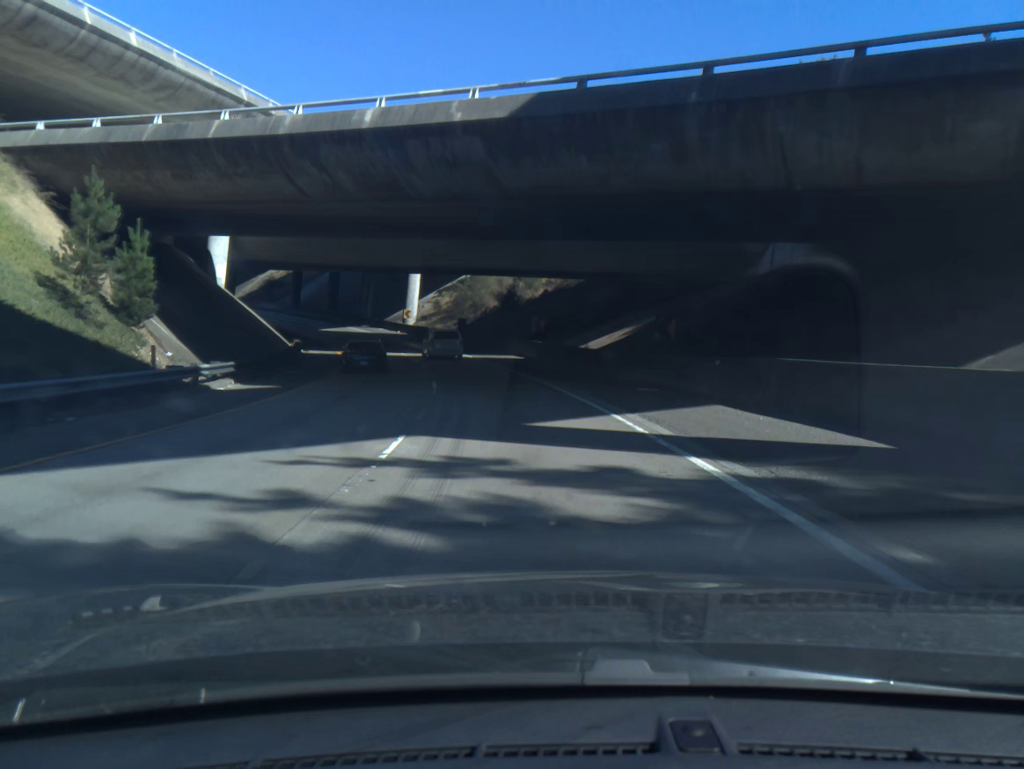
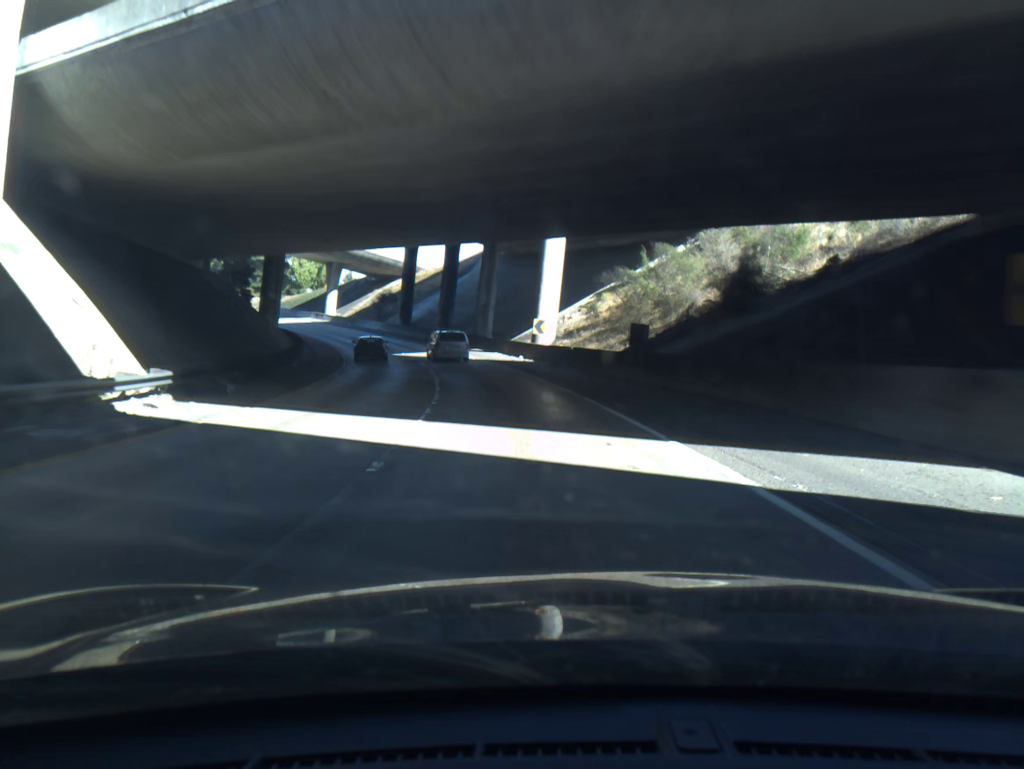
(-4.0, +38.9) m; -12°
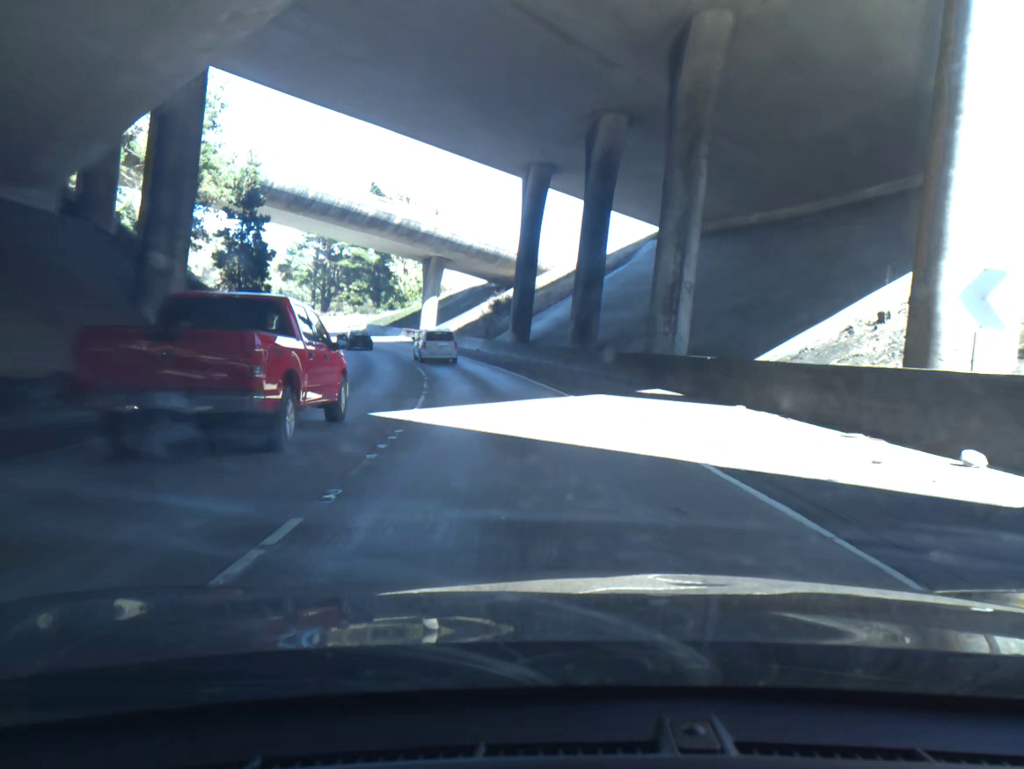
(-3.7, +37.8) m; -11°
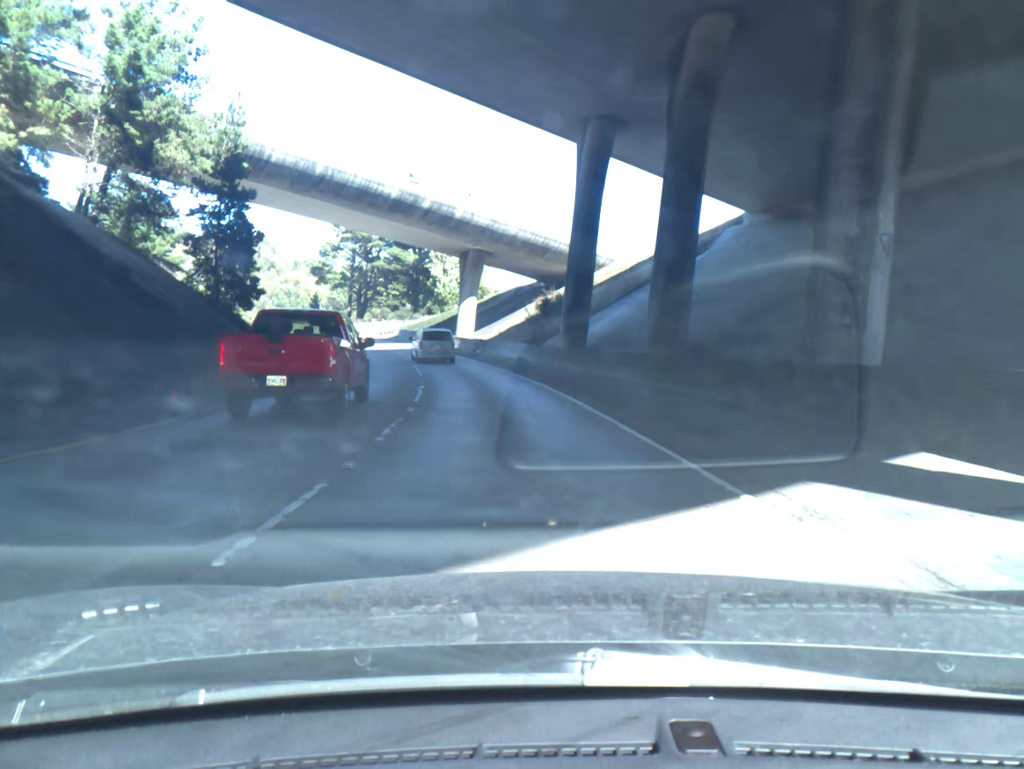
(-0.4, +12.4) m; -4°
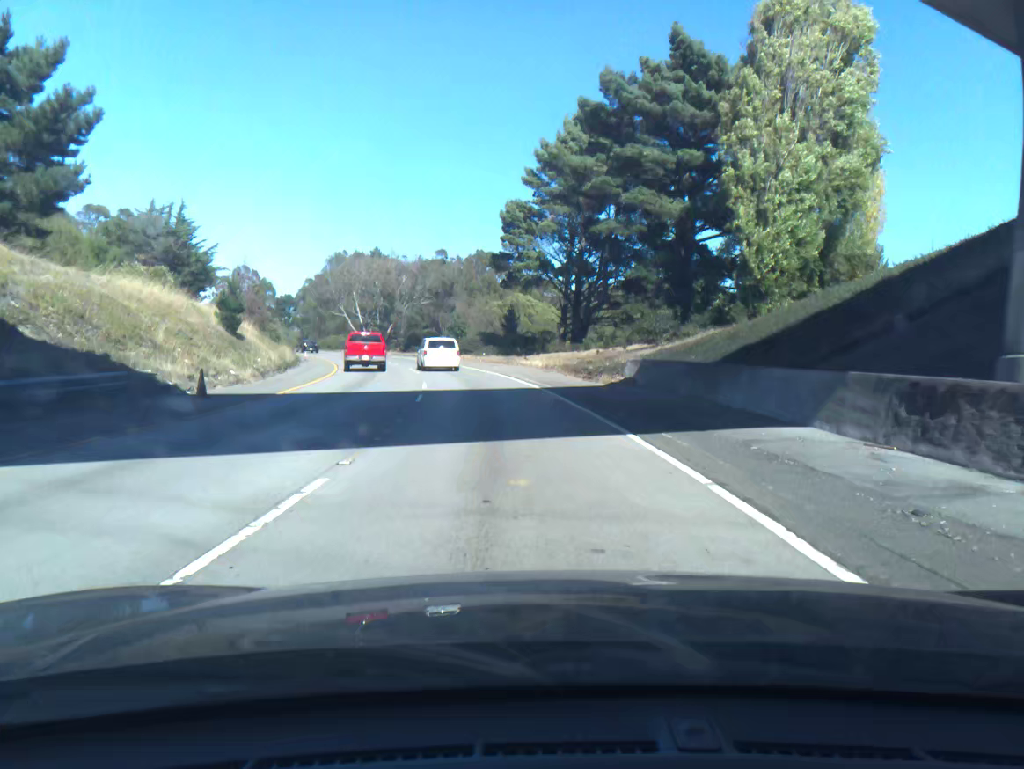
(-9.7, +57.8) m; -19°
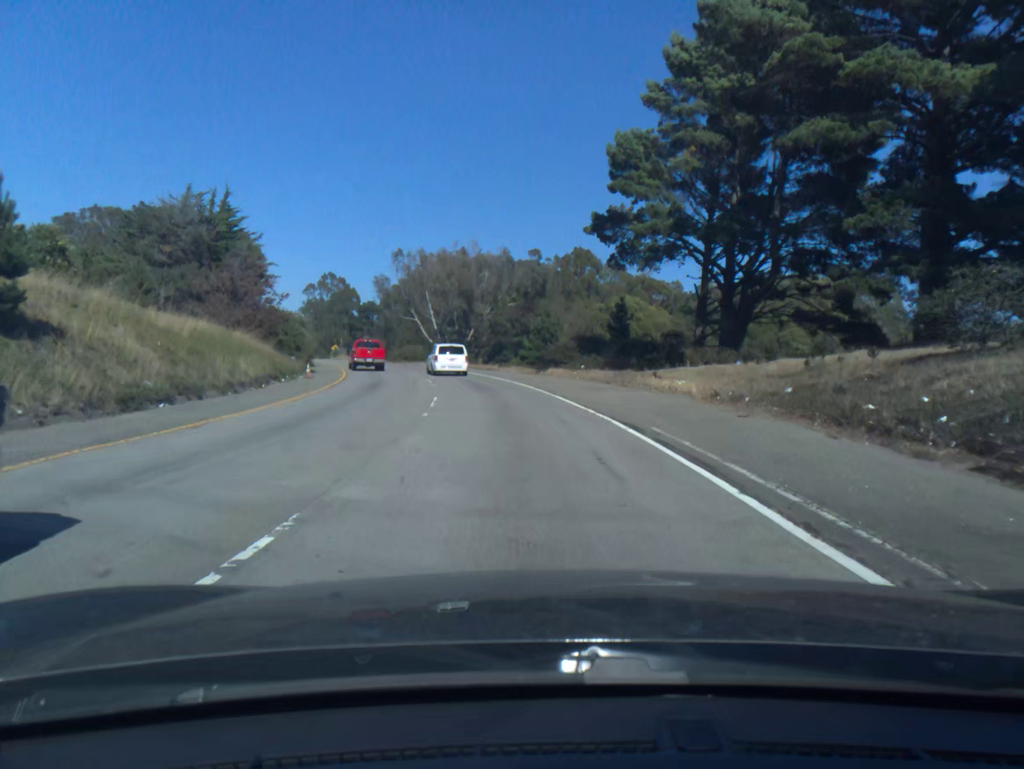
(-1.4, +22.3) m; -7°
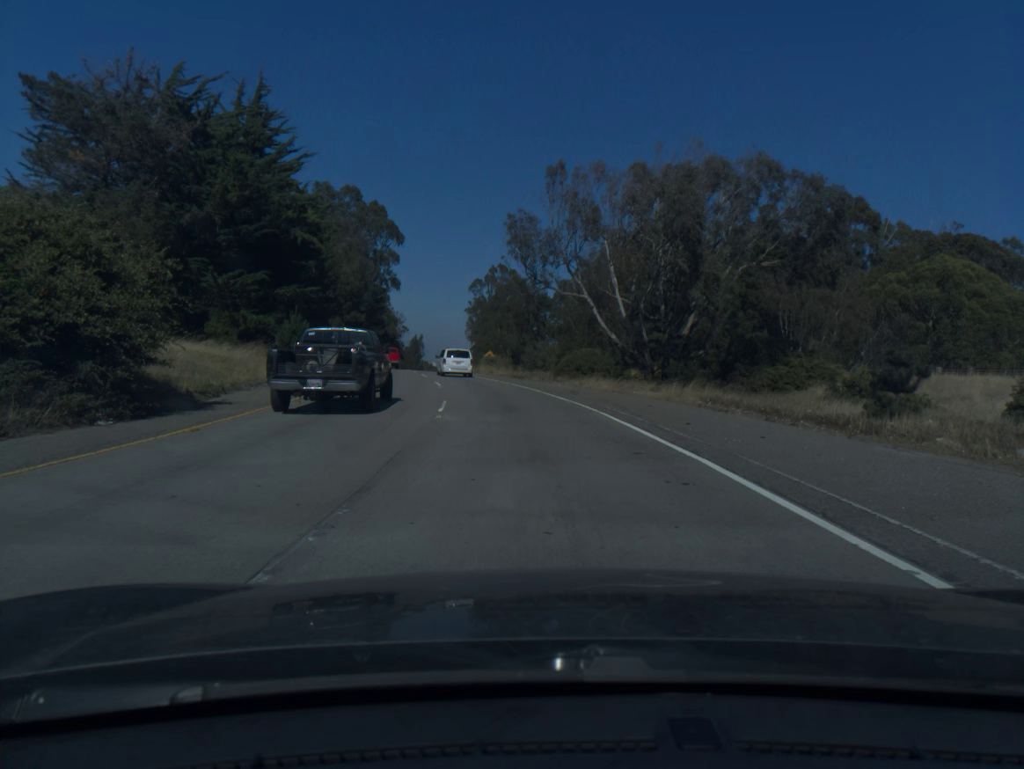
(-5.3, +45.1) m; -14°
